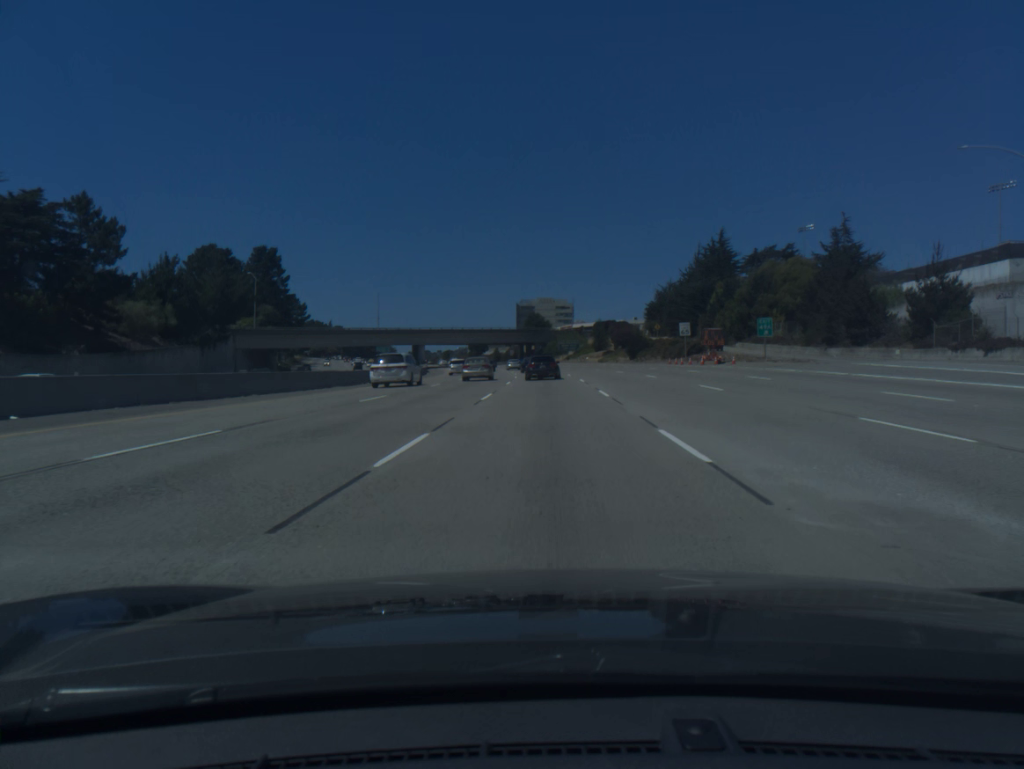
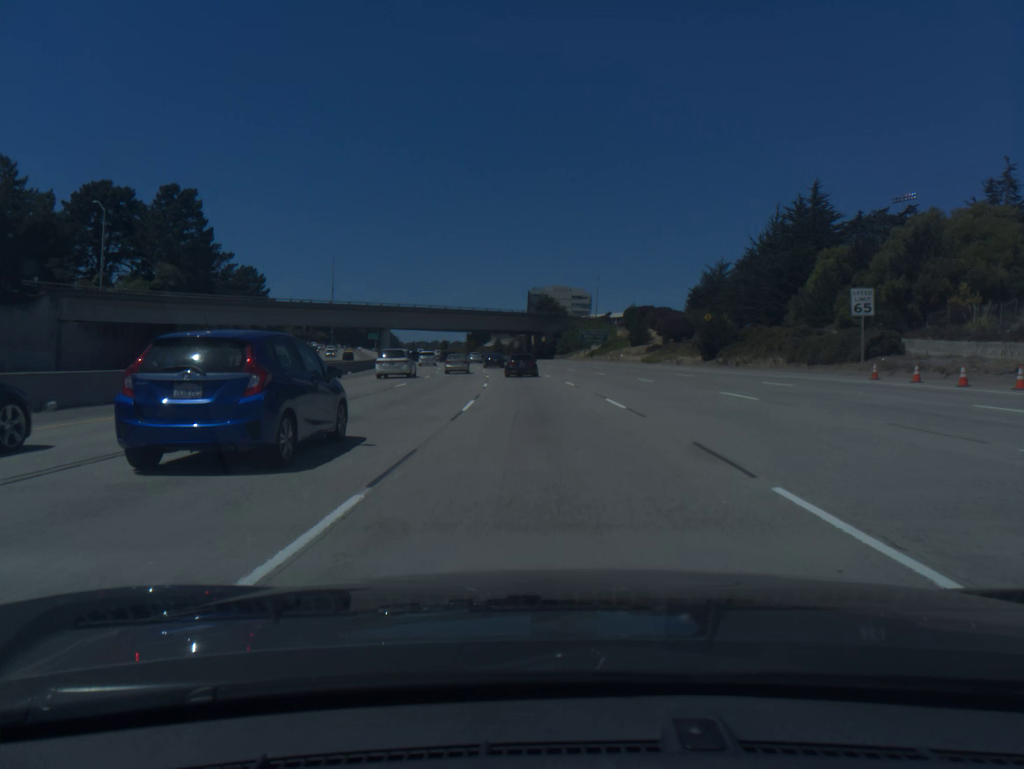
(-0.3, +48.2) m; -1°
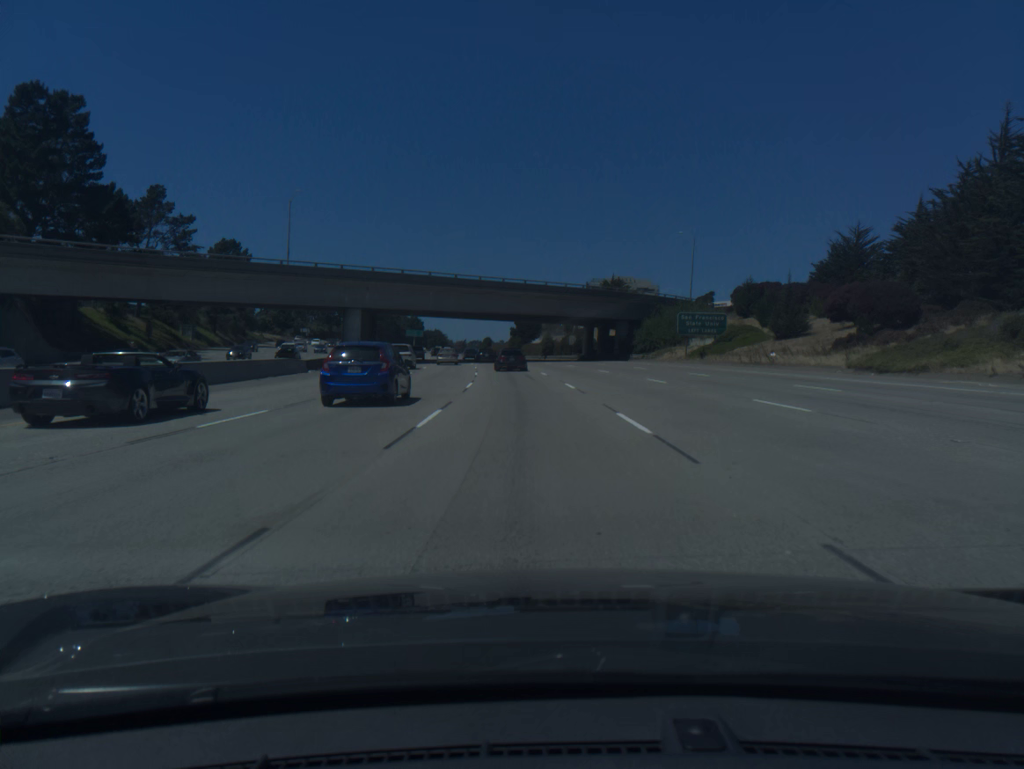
(-1.4, +48.0) m; -4°
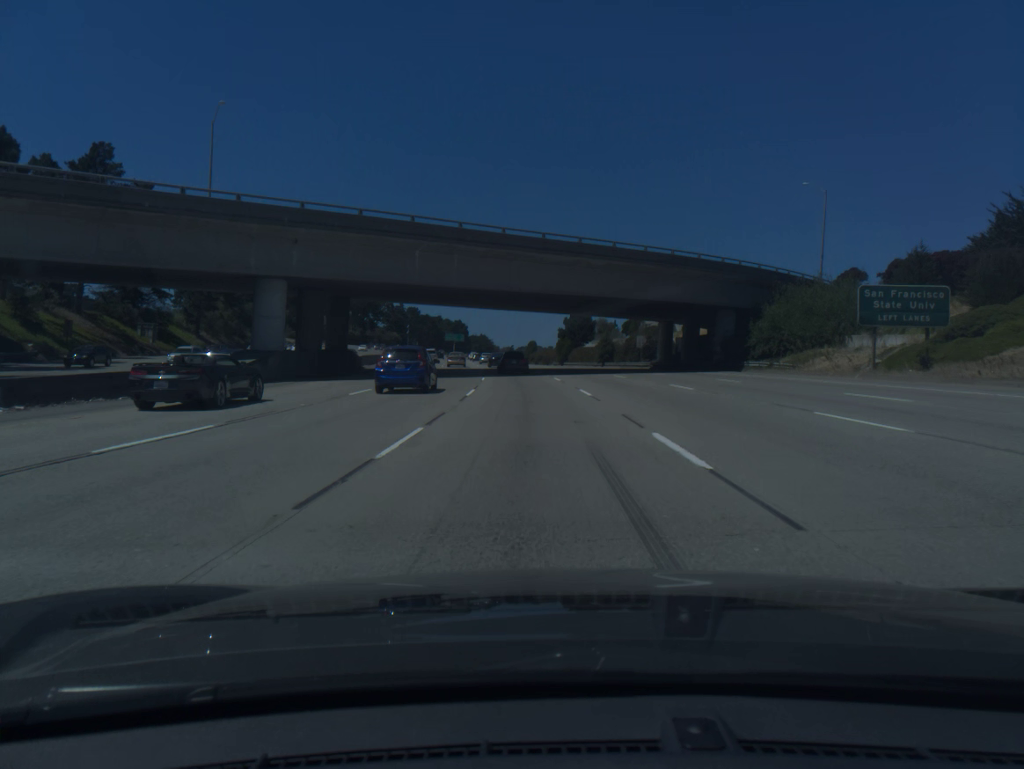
(-1.0, +32.1) m; -4°
